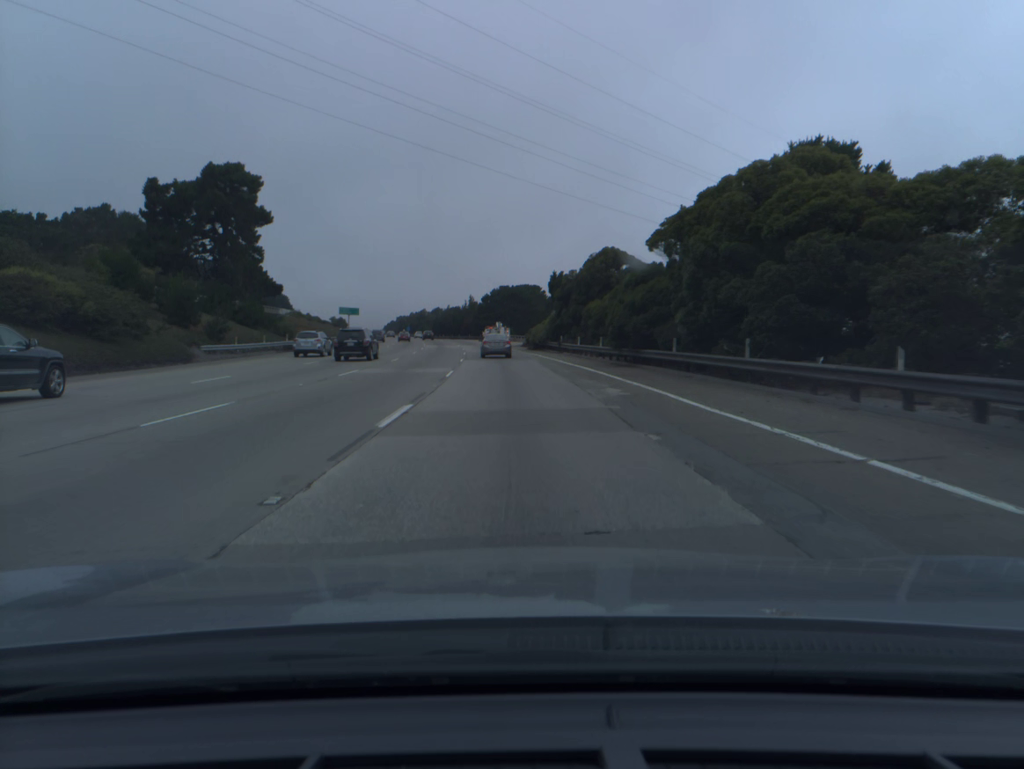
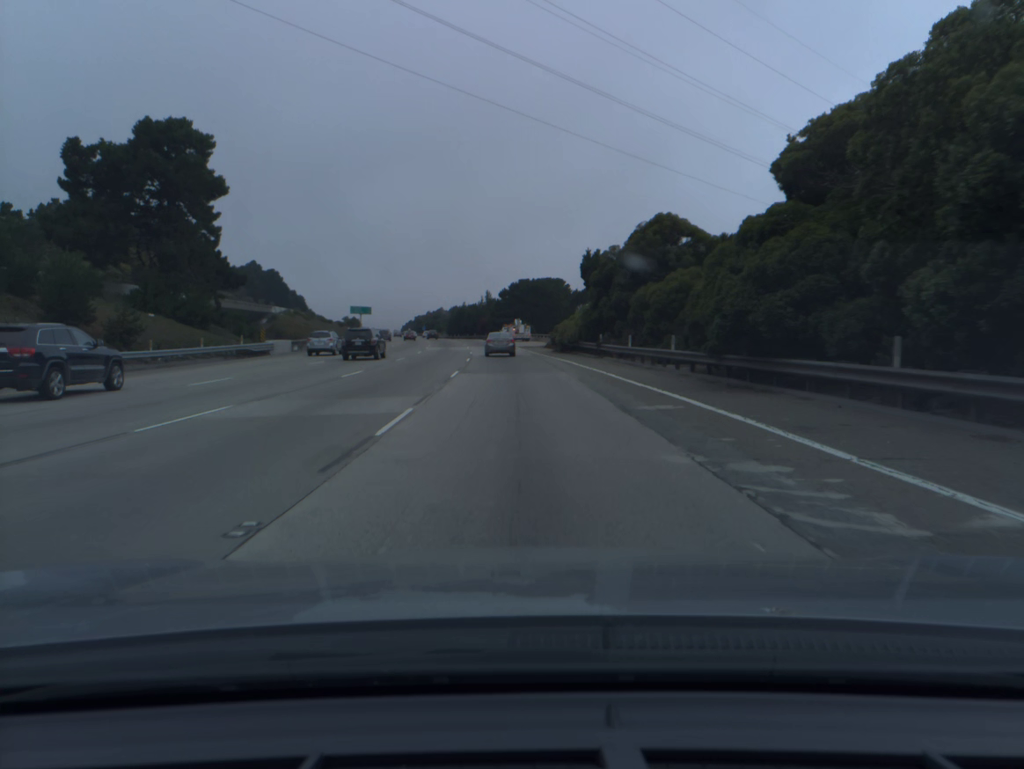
(-0.2, +15.5) m; -1°
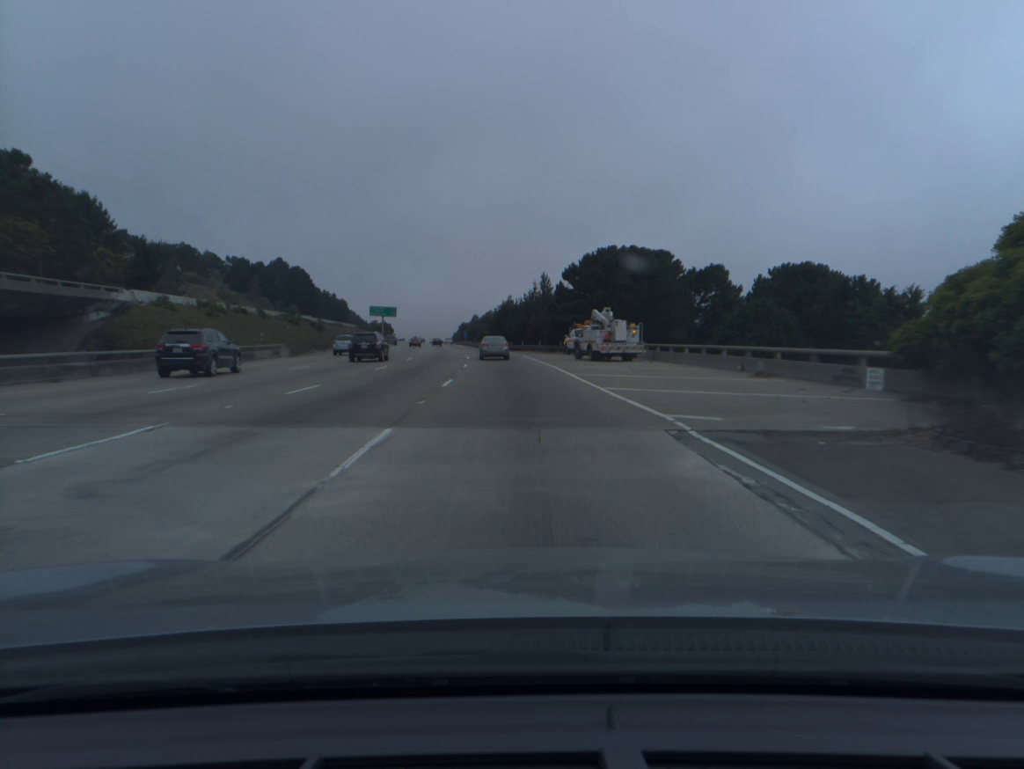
(-2.2, +61.7) m; -4°
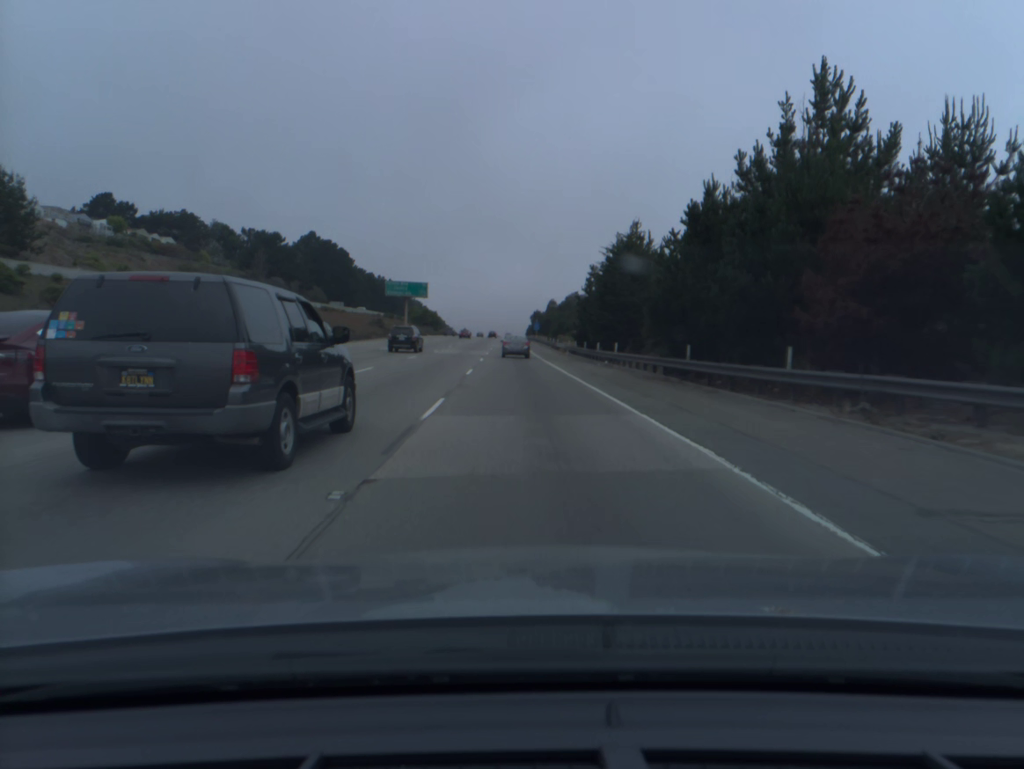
(-4.0, +76.9) m; -6°
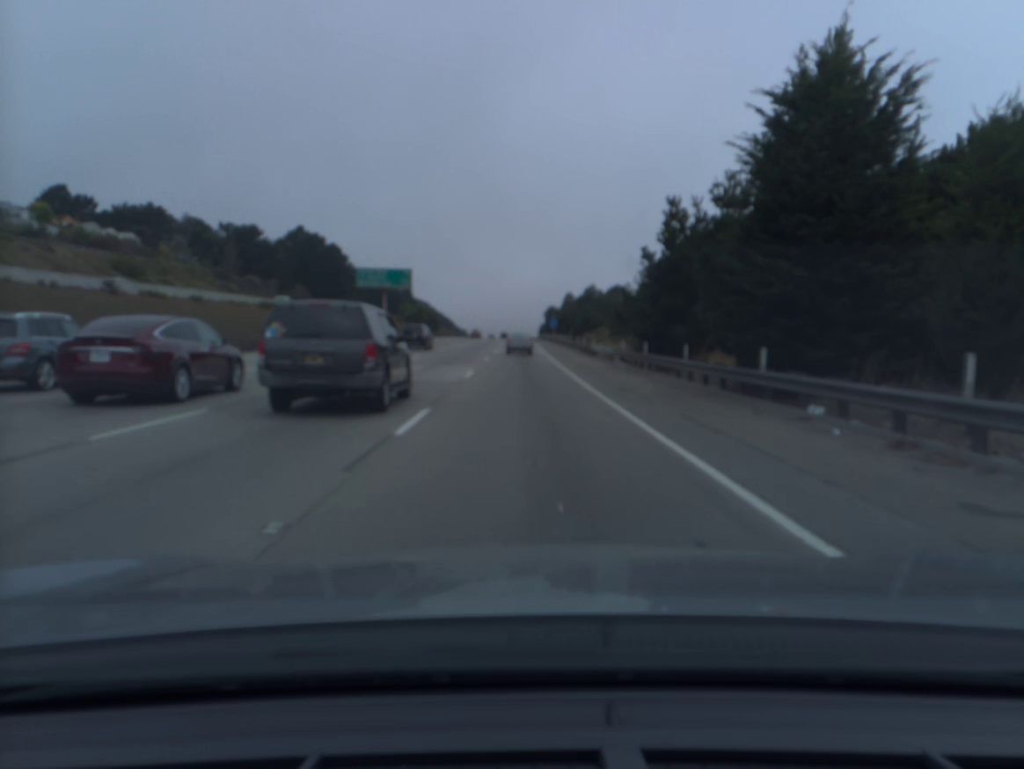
(-0.2, +31.0) m; -1°
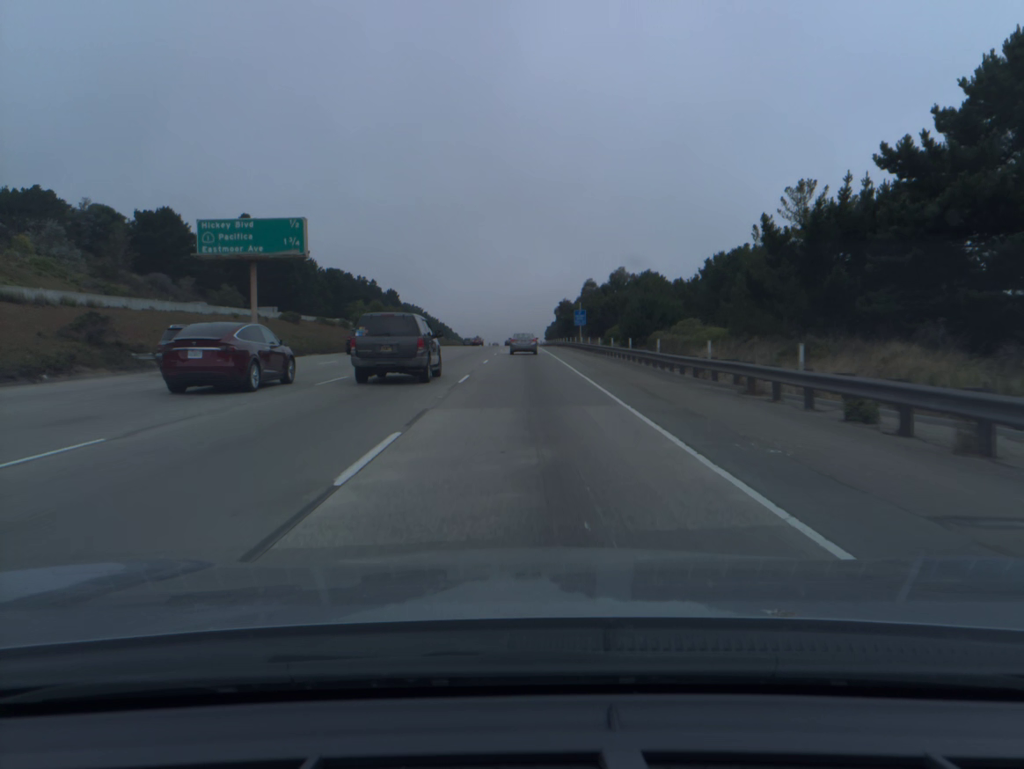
(-0.1, +47.0) m; 0°
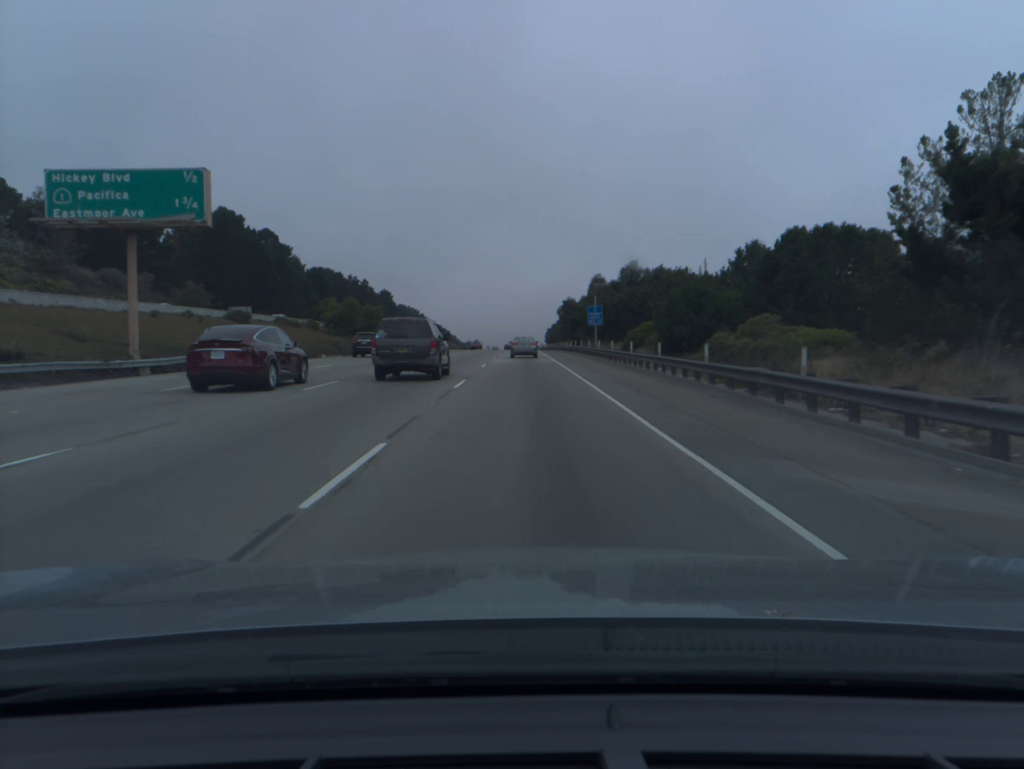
(0.0, +15.7) m; 0°
